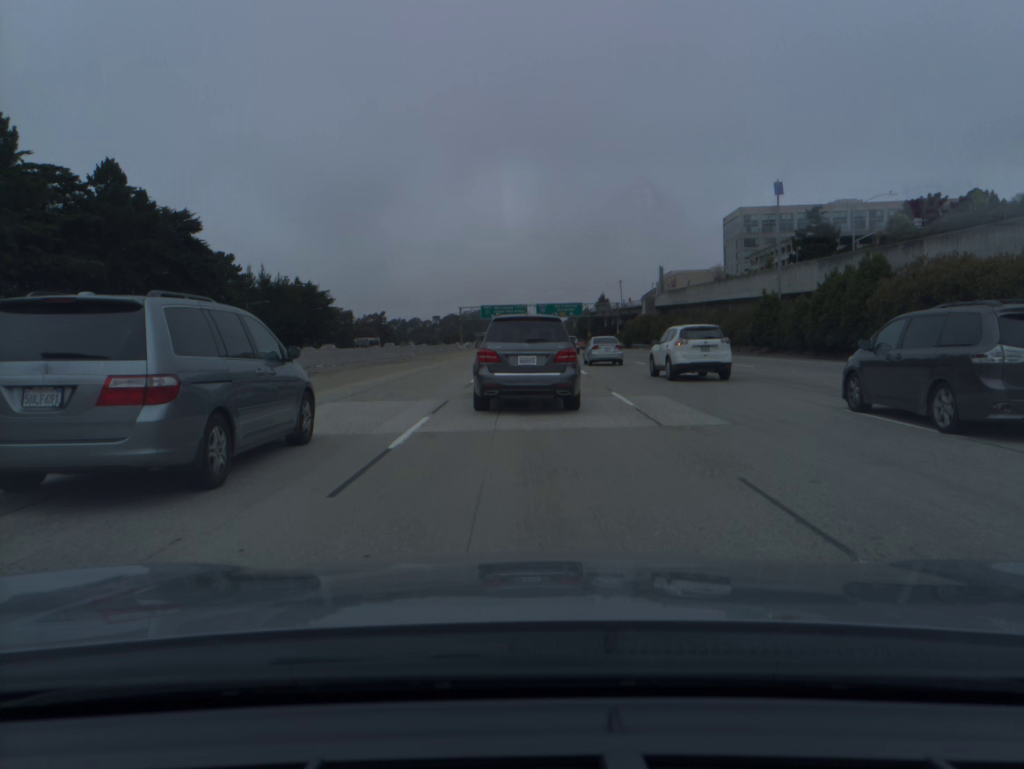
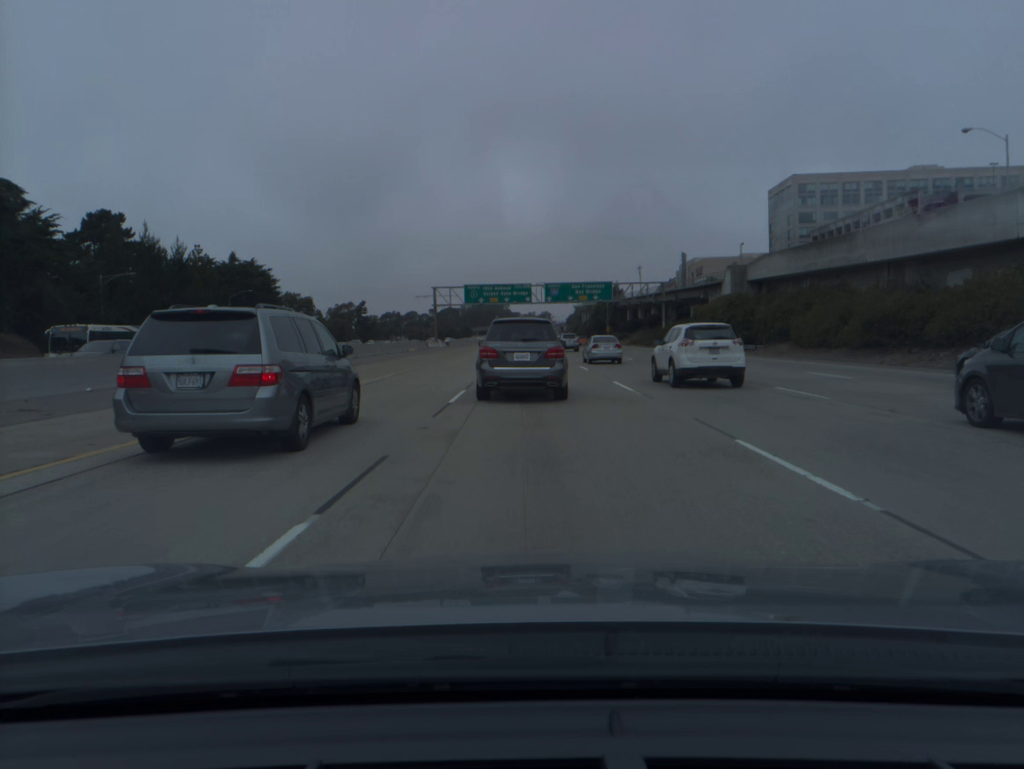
(+0.1, +51.8) m; 0°
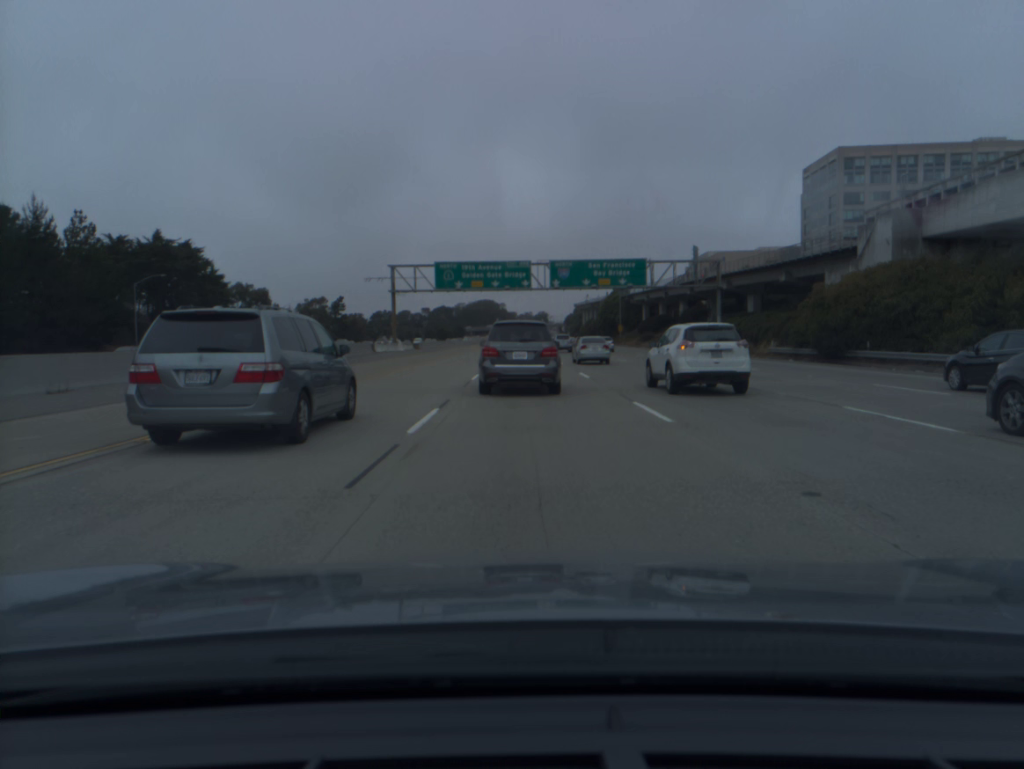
(0.0, +34.6) m; 0°
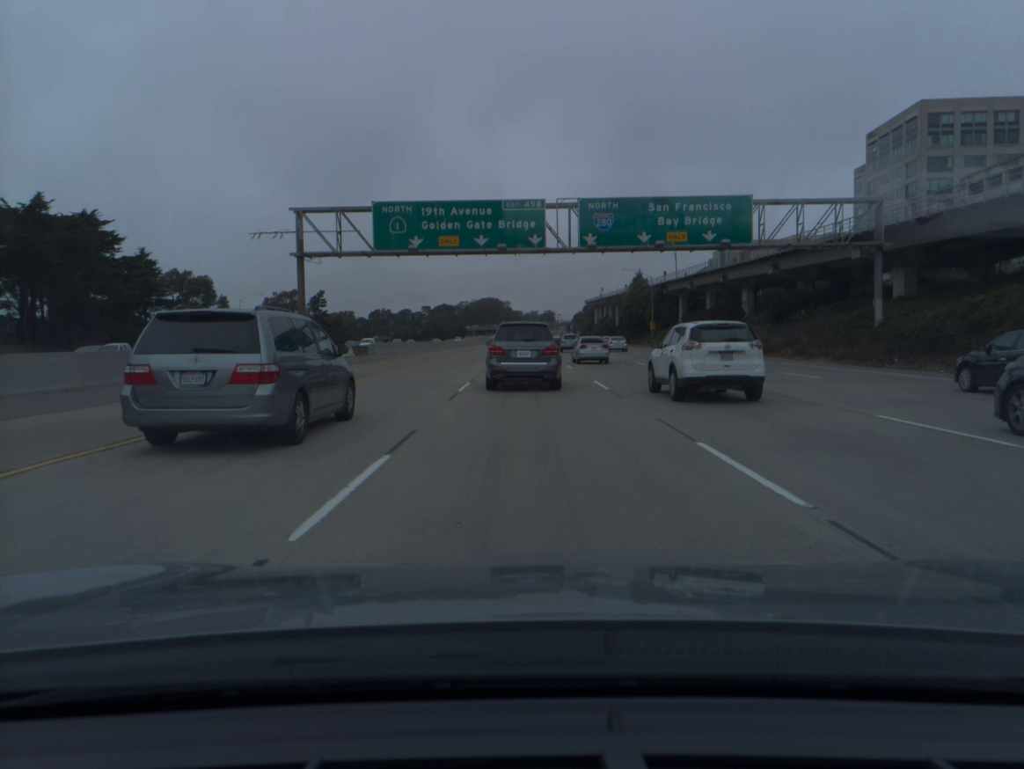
(-0.1, +34.8) m; 0°
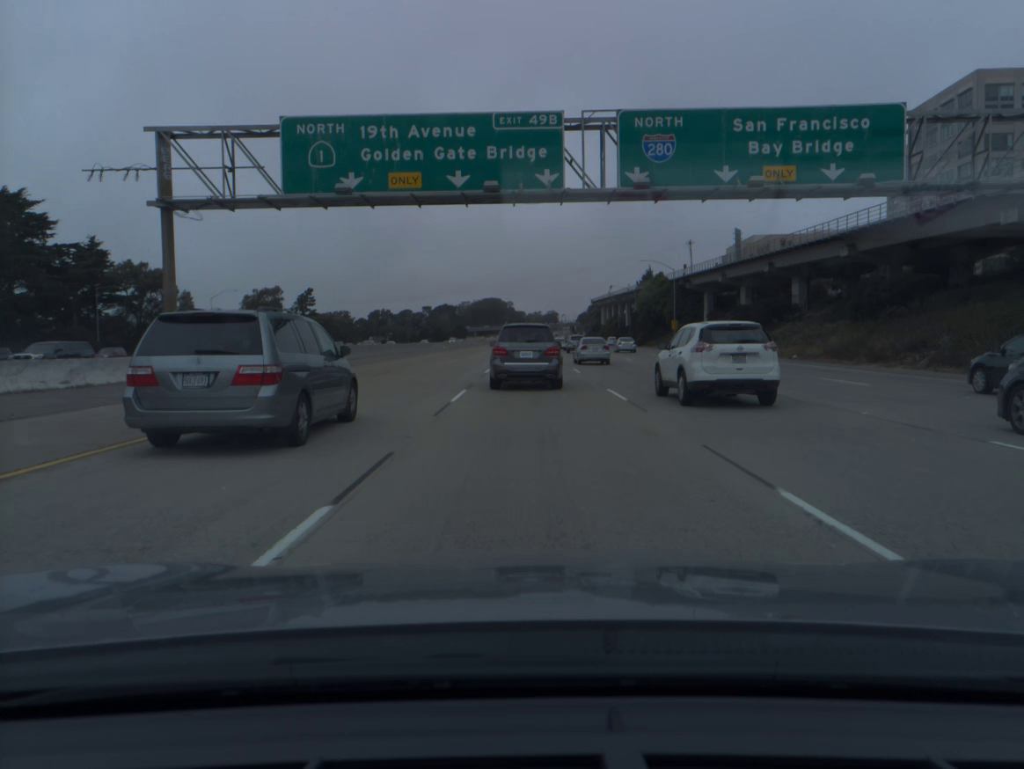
(0.0, +17.5) m; 0°
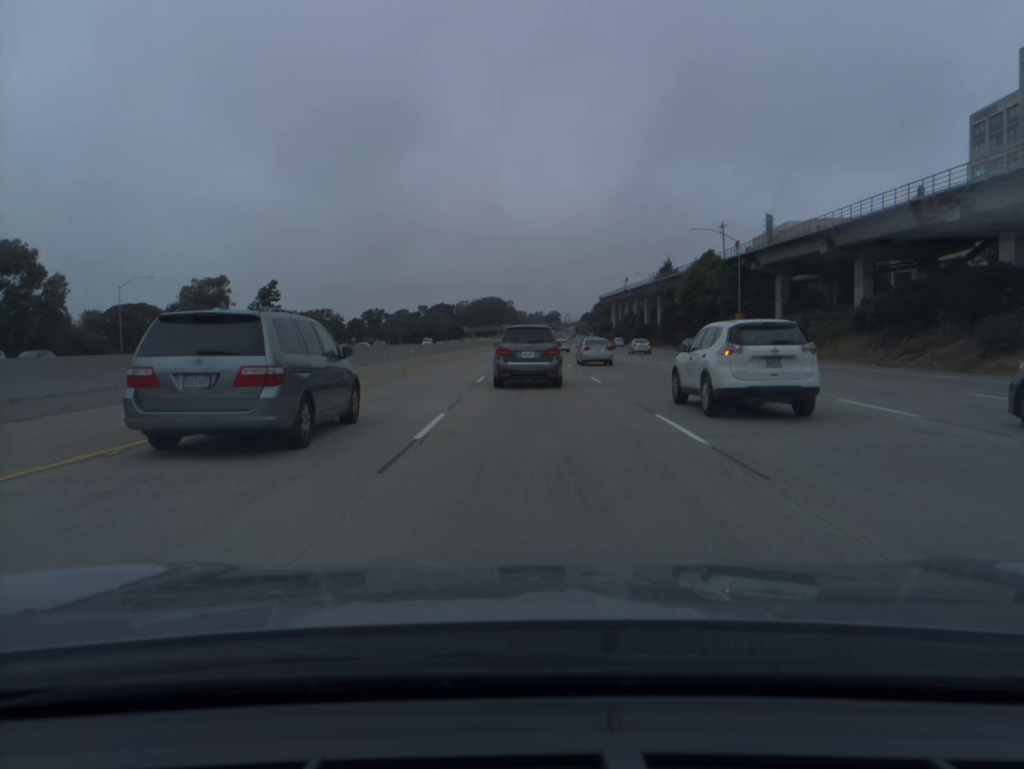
(-0.1, +35.4) m; 0°
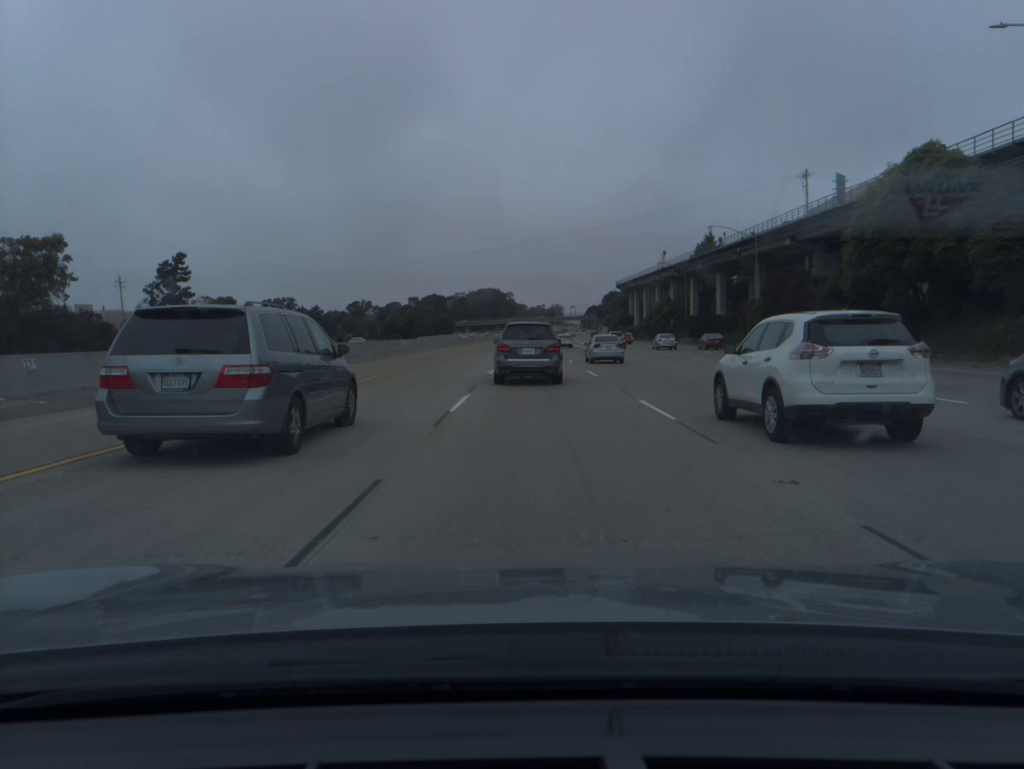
(-0.1, +54.6) m; 0°
